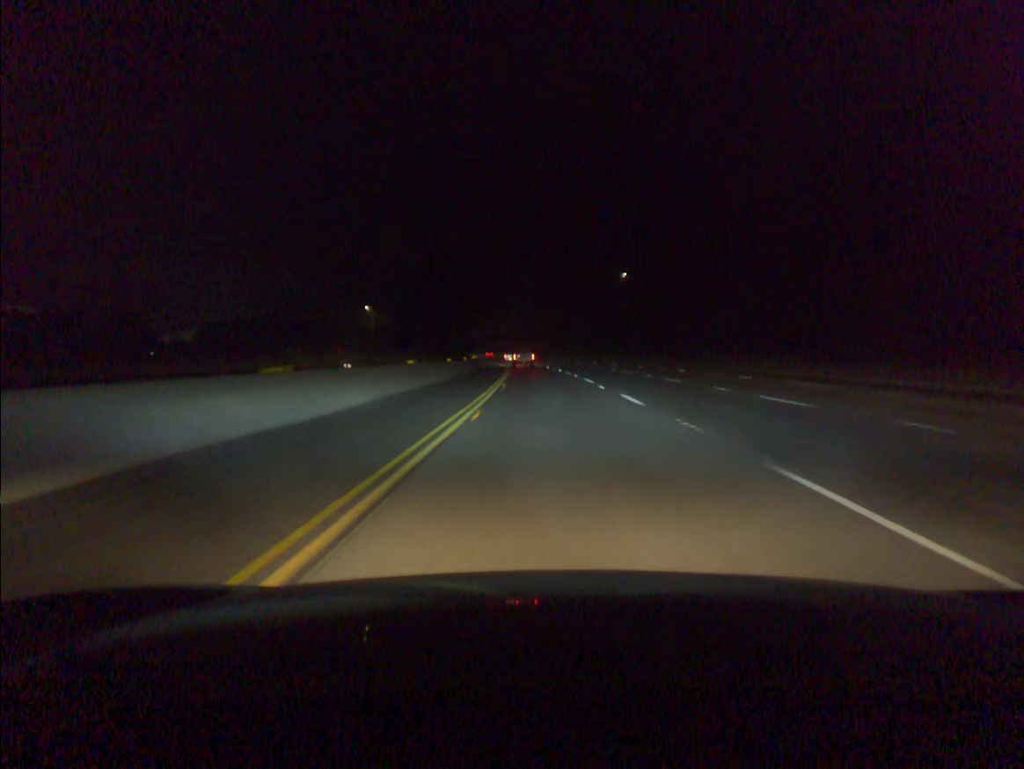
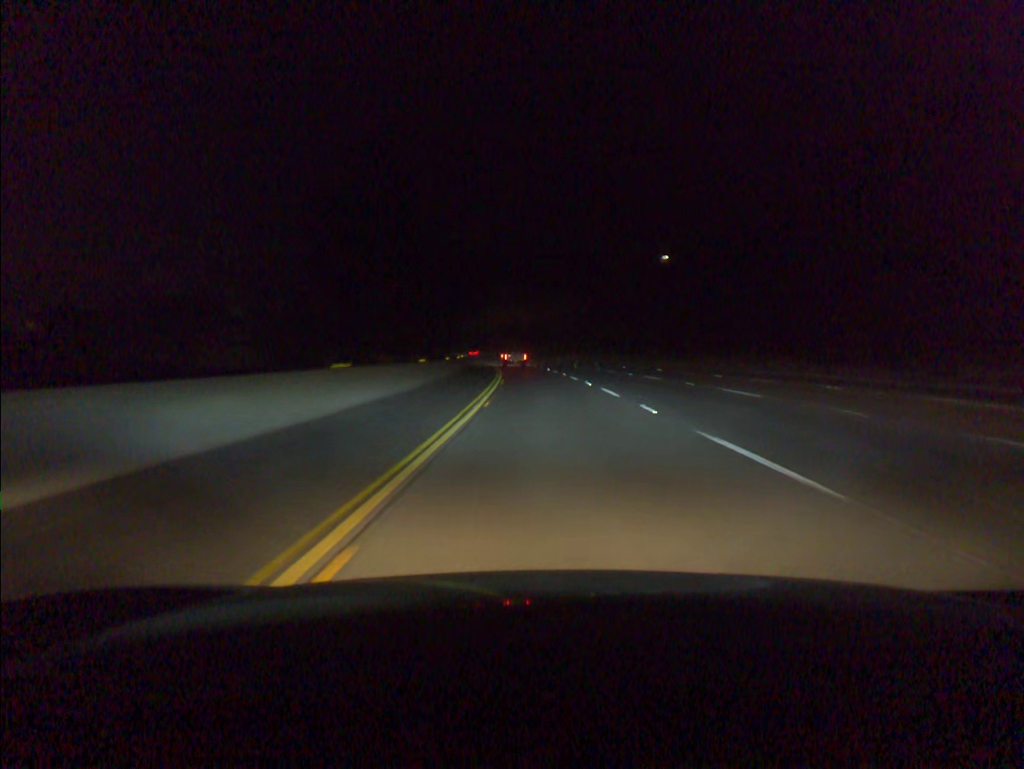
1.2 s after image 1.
(-0.4, +39.6) m; -1°
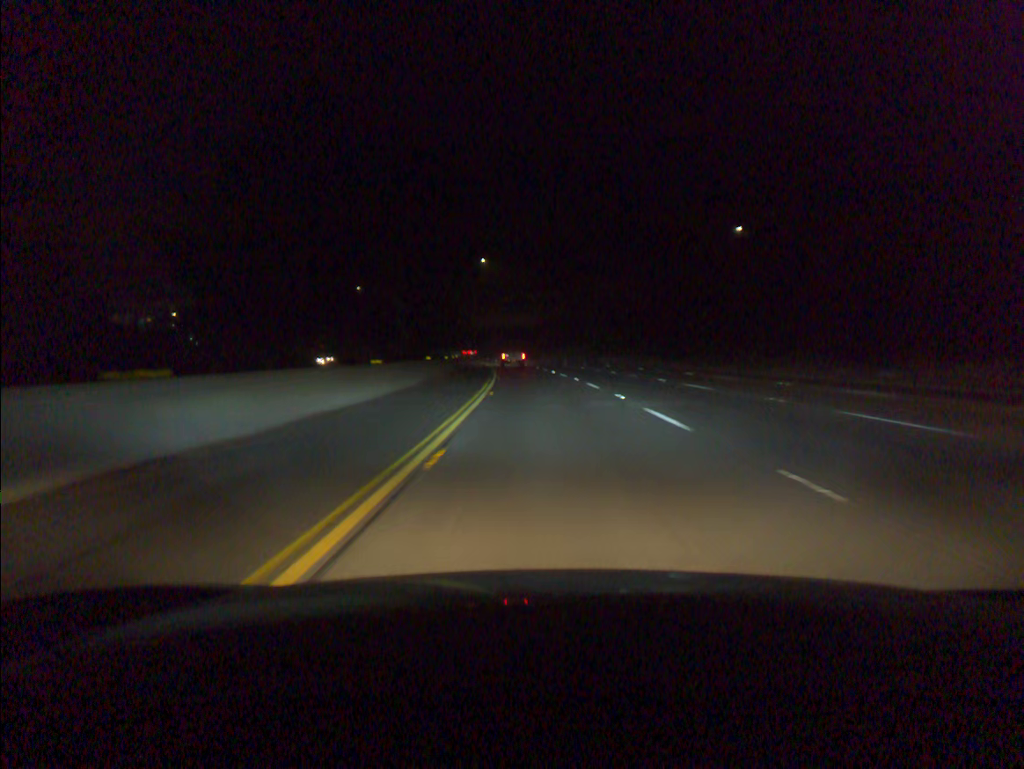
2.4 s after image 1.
(-0.6, +38.7) m; -2°
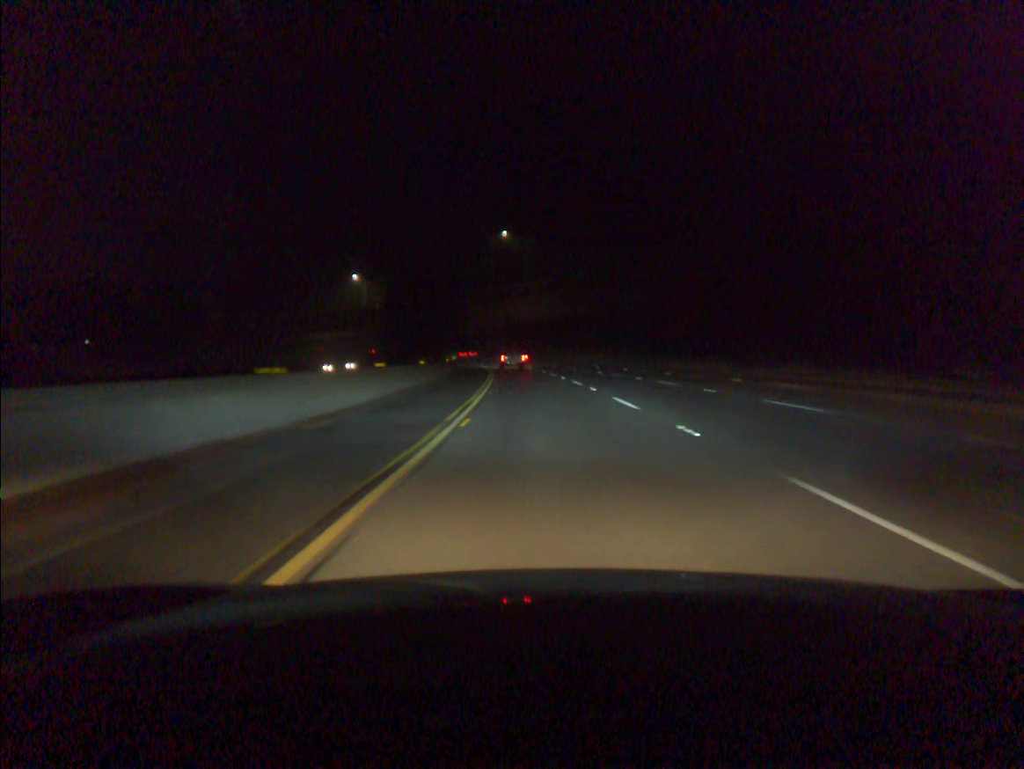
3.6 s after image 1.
(-0.8, +38.3) m; -2°
